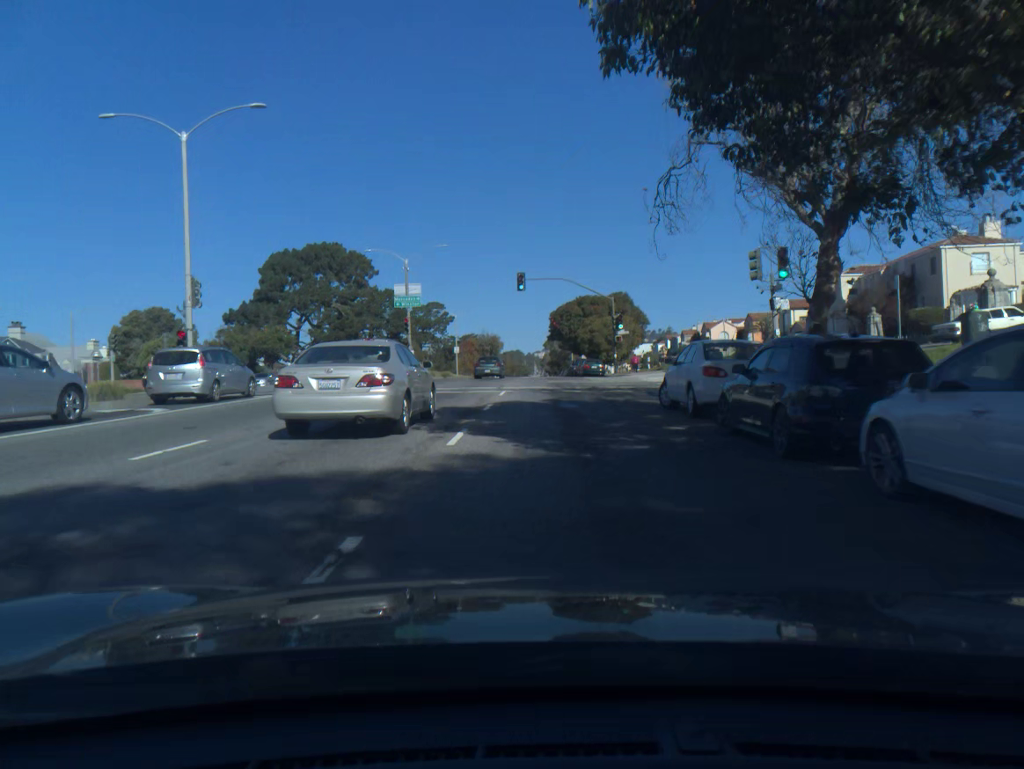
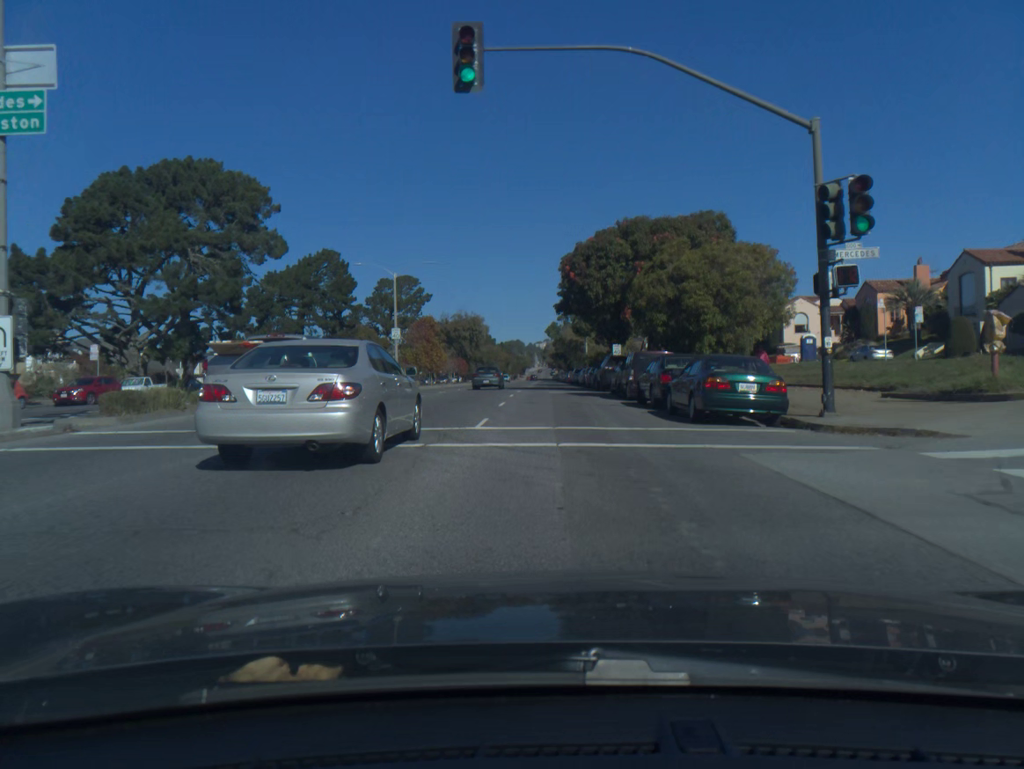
(0.0, +41.6) m; 0°
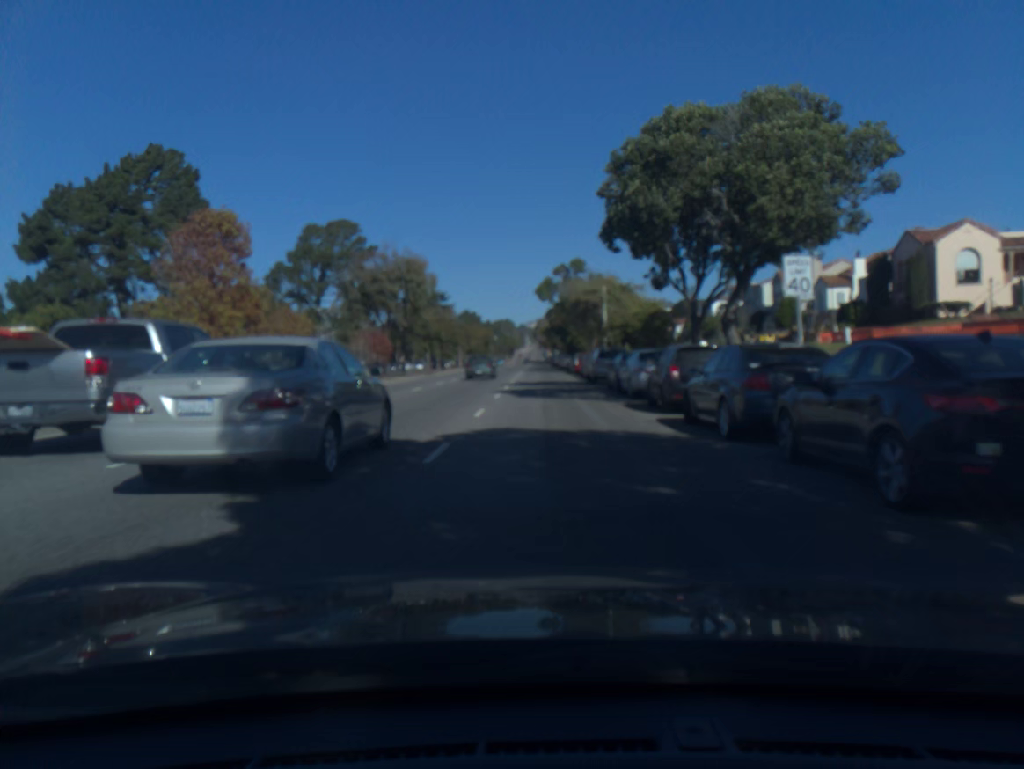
(+0.3, +41.6) m; 0°
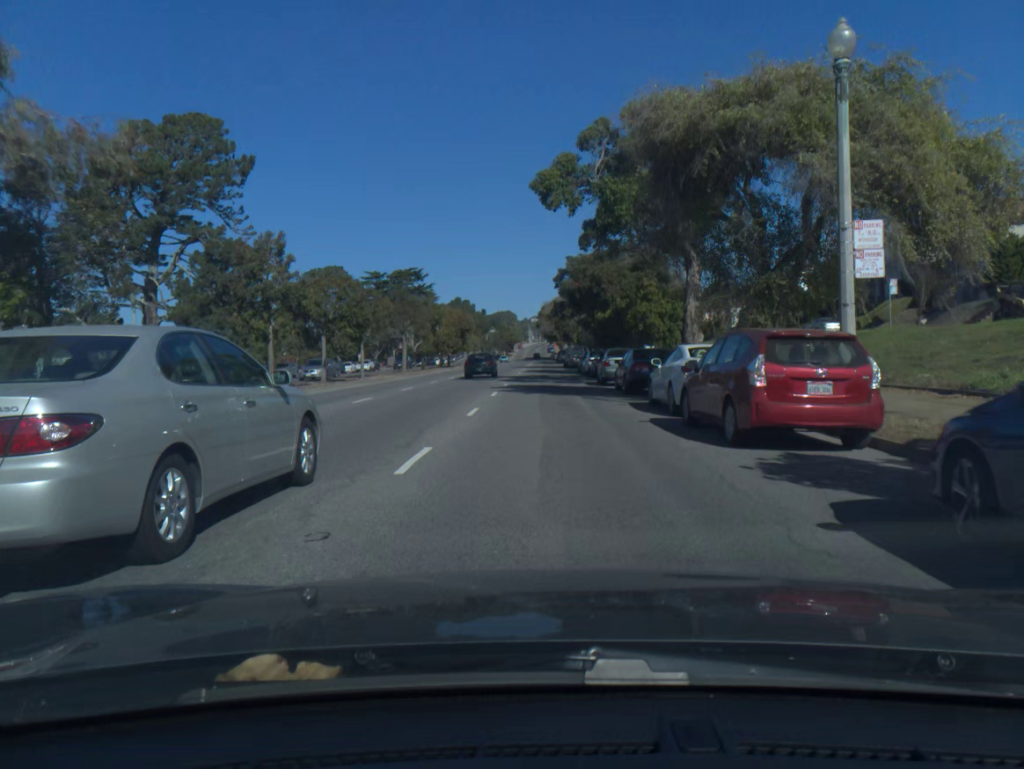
(-0.1, +45.2) m; 0°
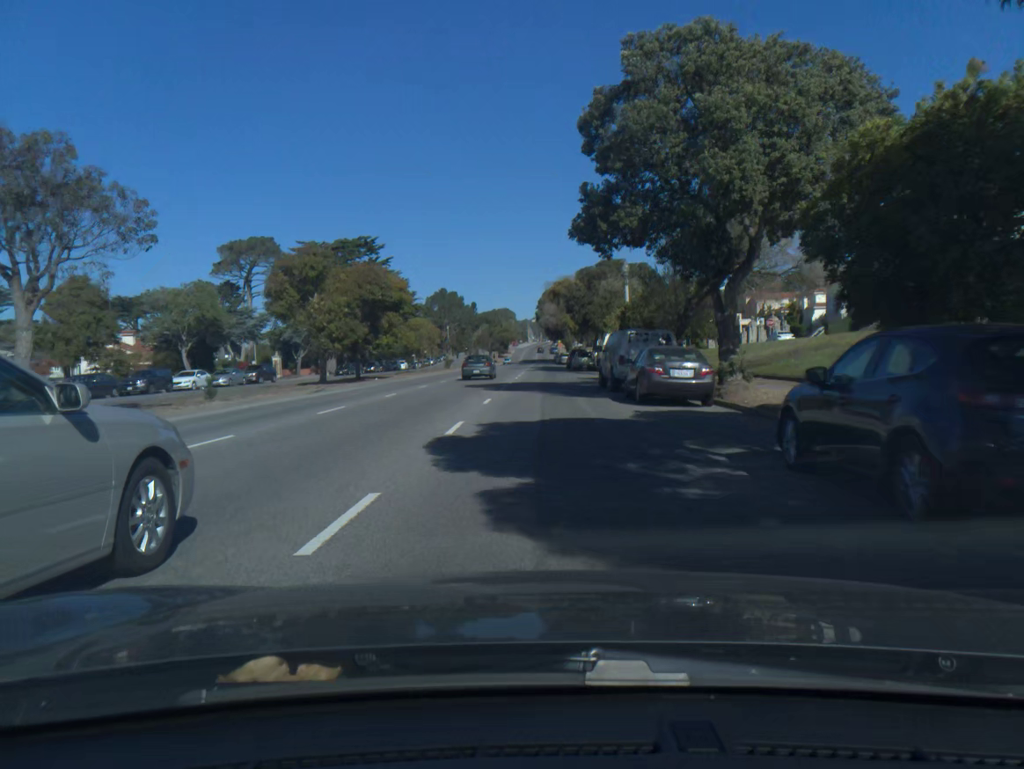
(0.0, +46.4) m; 0°
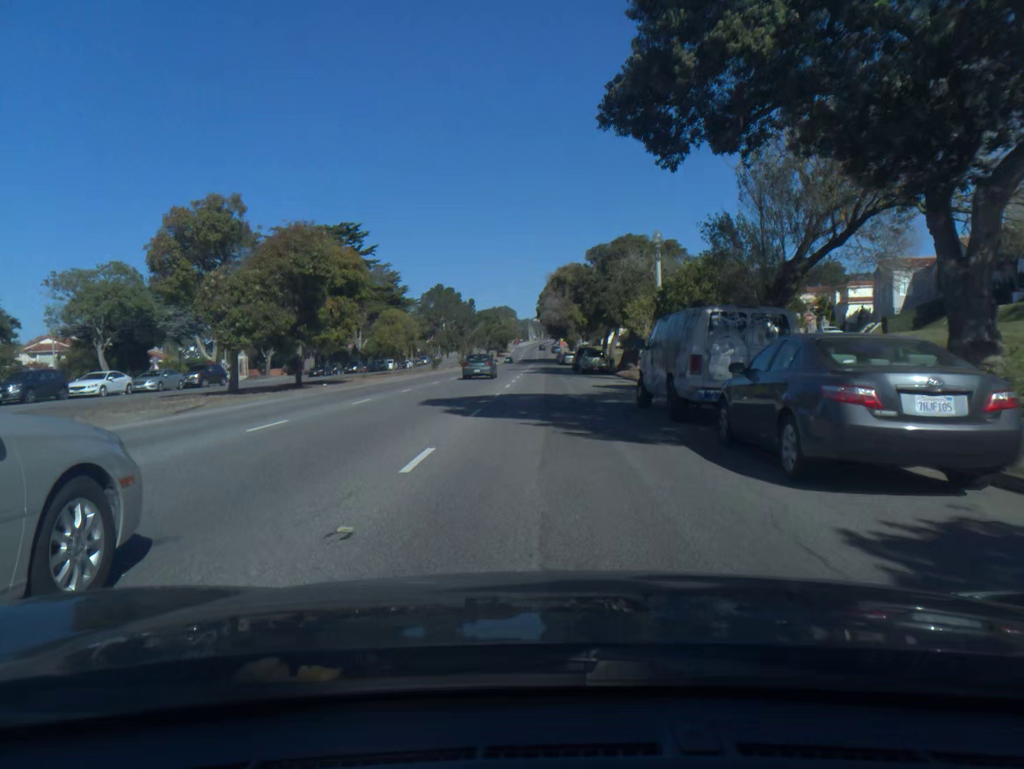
(0.0, +11.7) m; 0°
